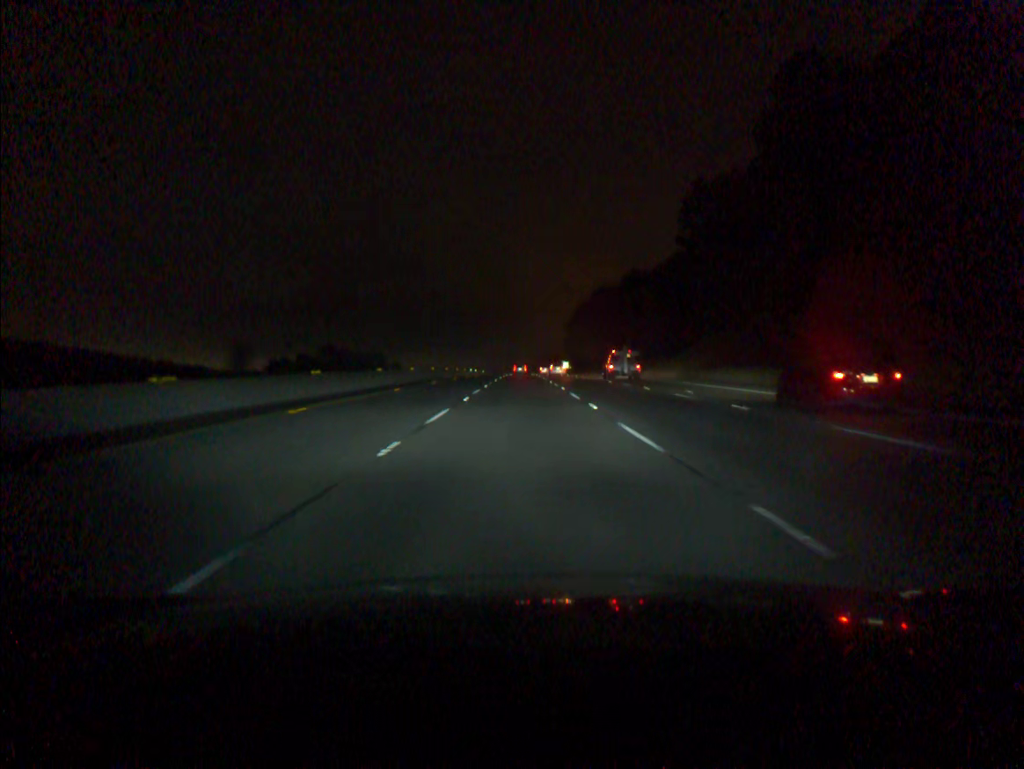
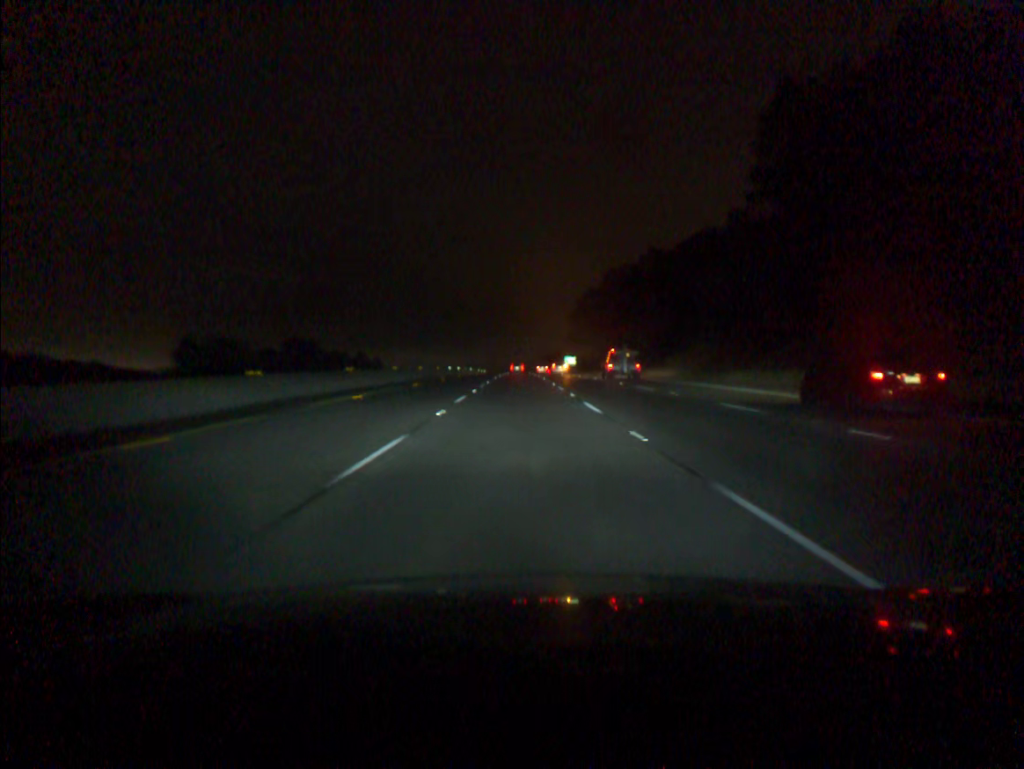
(+0.1, +36.7) m; 0°
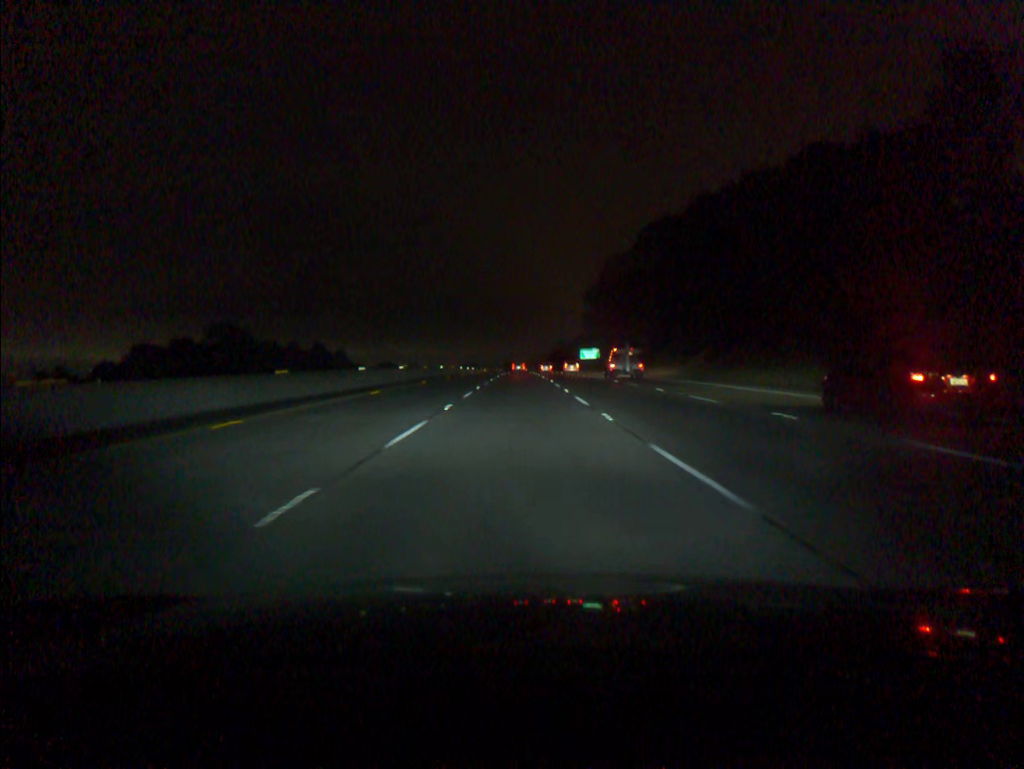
(+0.1, +55.2) m; 0°
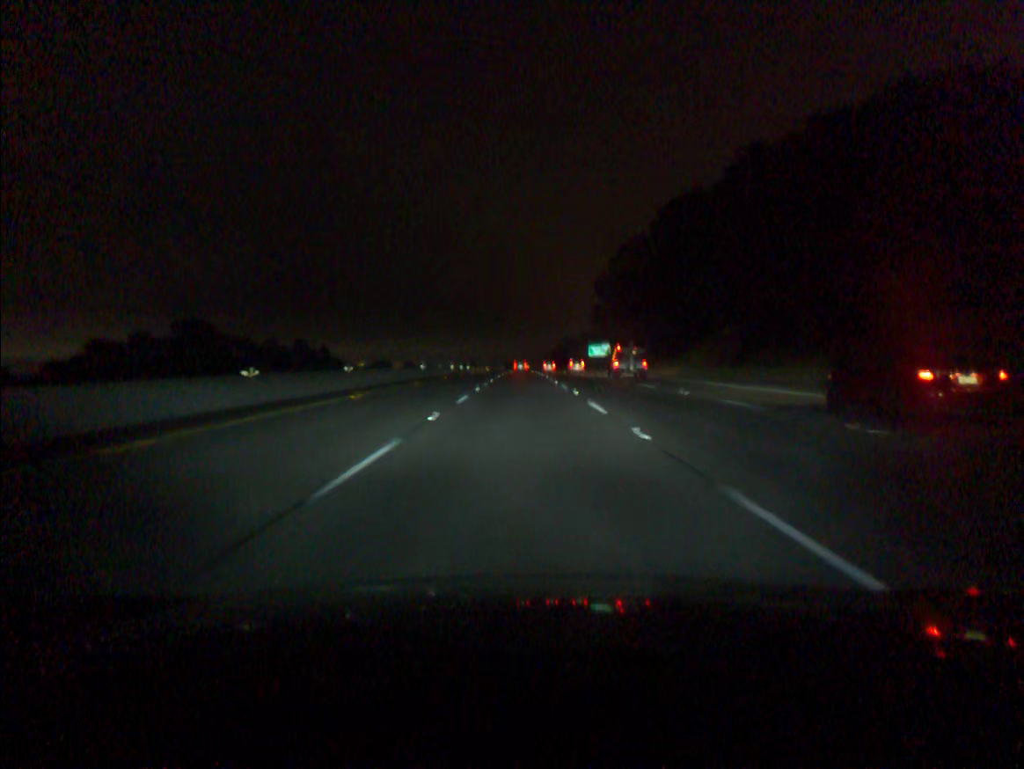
(0.0, +18.4) m; 0°
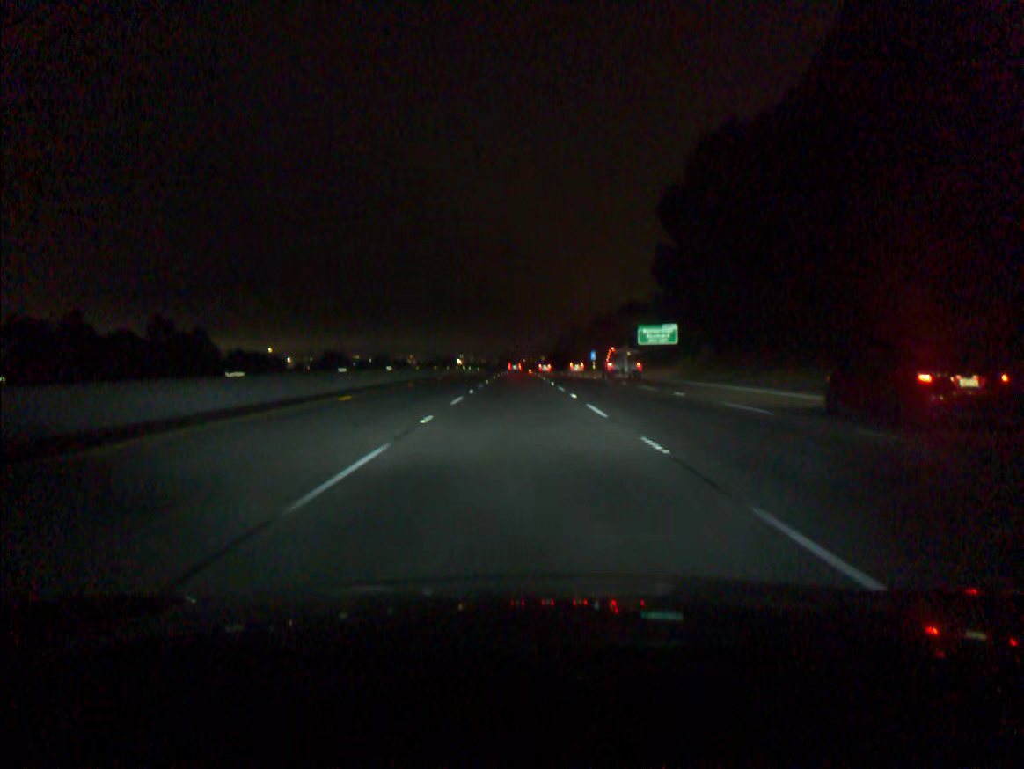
(+0.1, +73.9) m; 0°
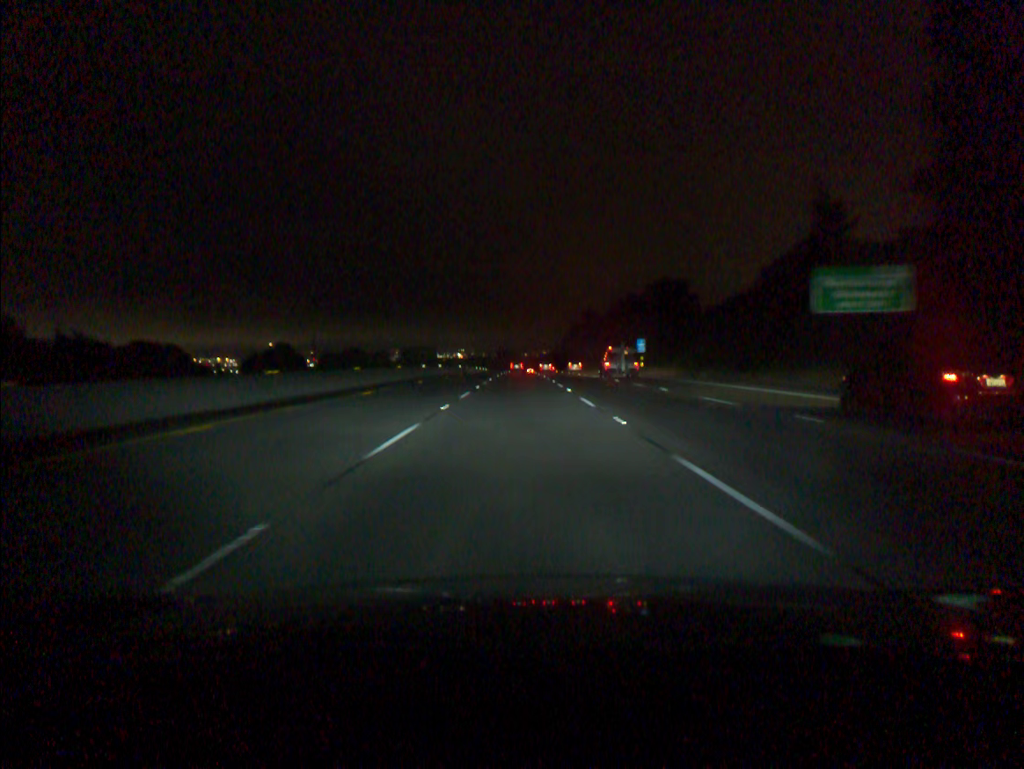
(-0.1, +55.4) m; 0°
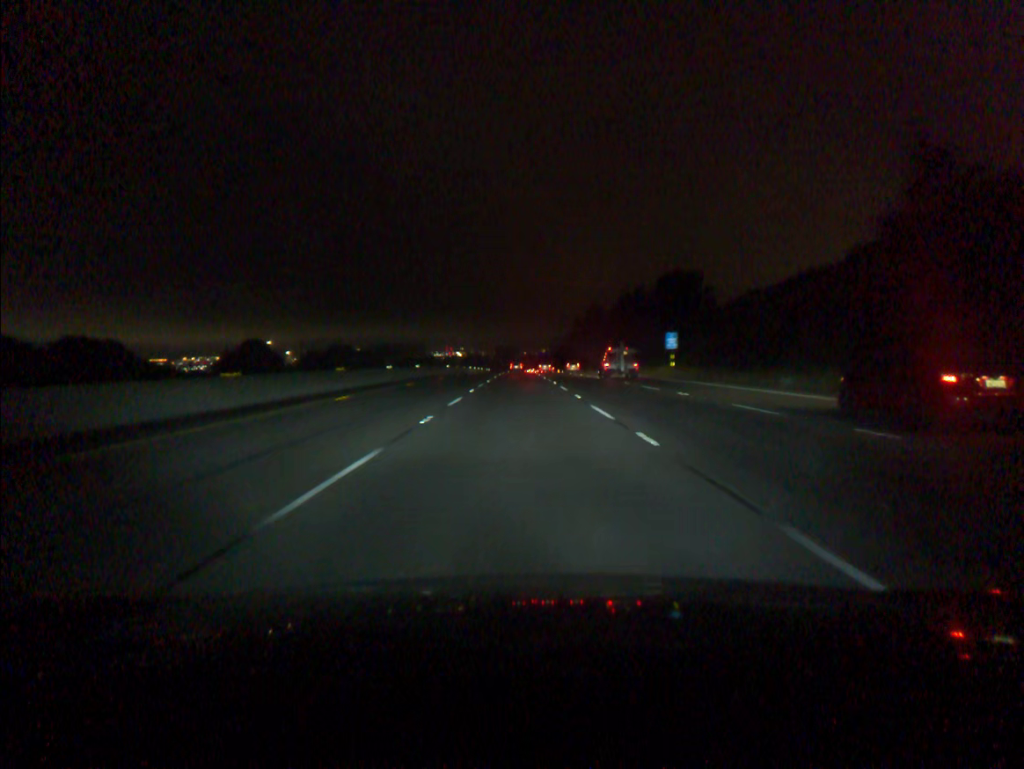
(0.0, +18.4) m; 0°
